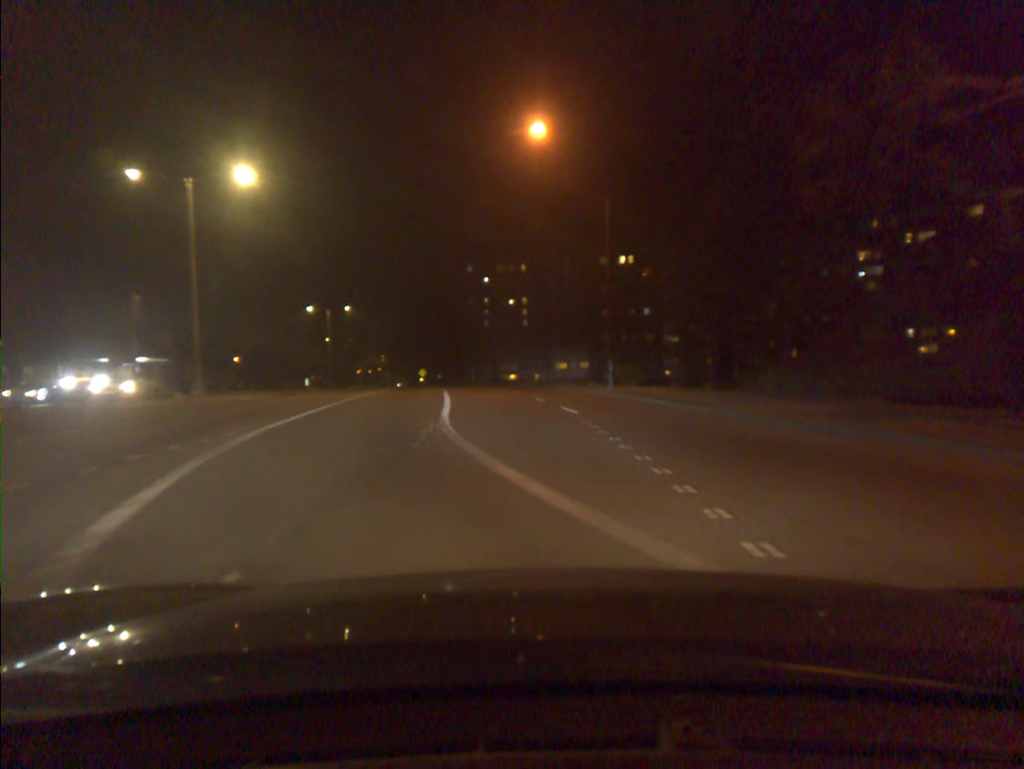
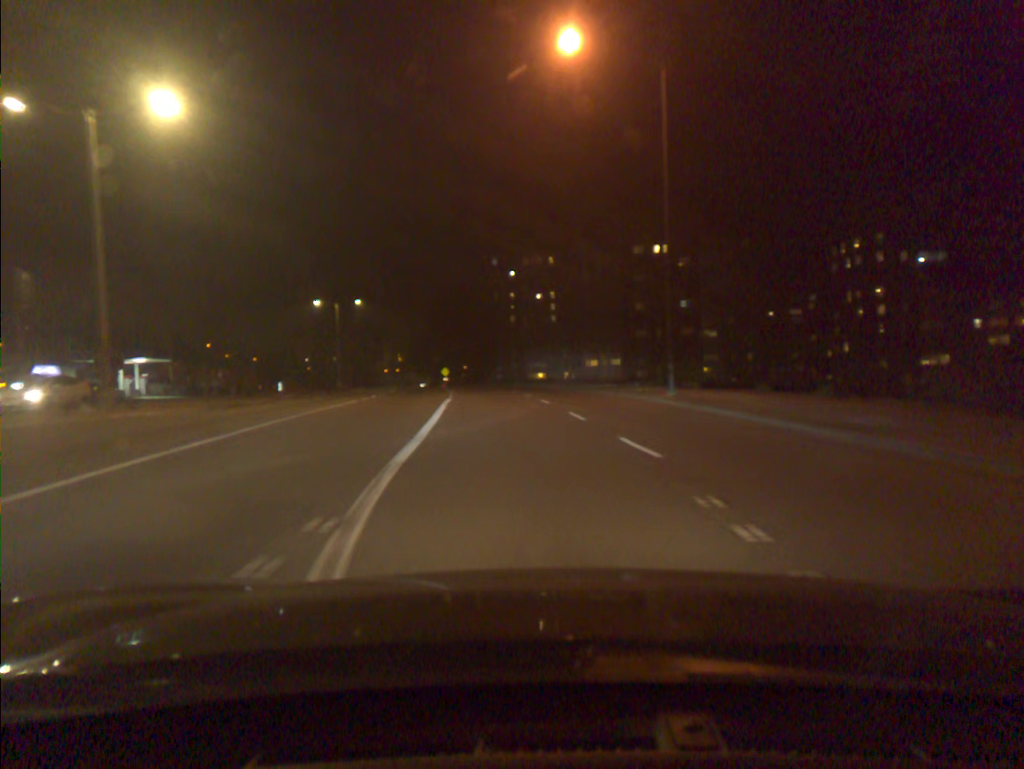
(-0.2, +9.1) m; -2°
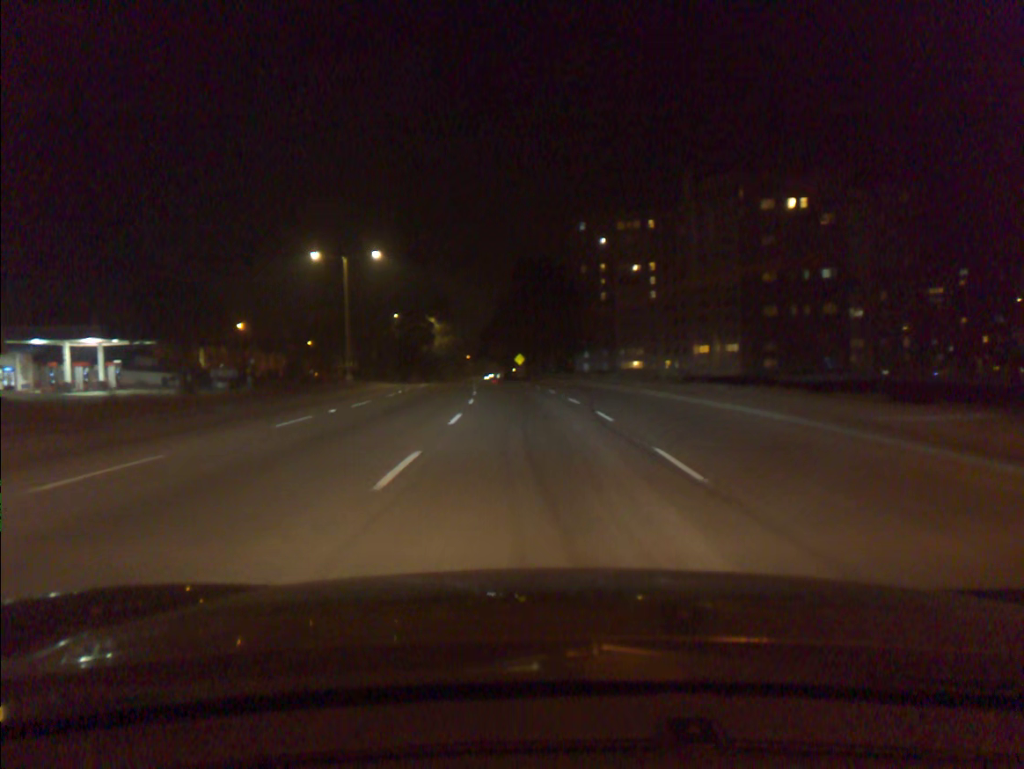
(-1.8, +29.9) m; -6°
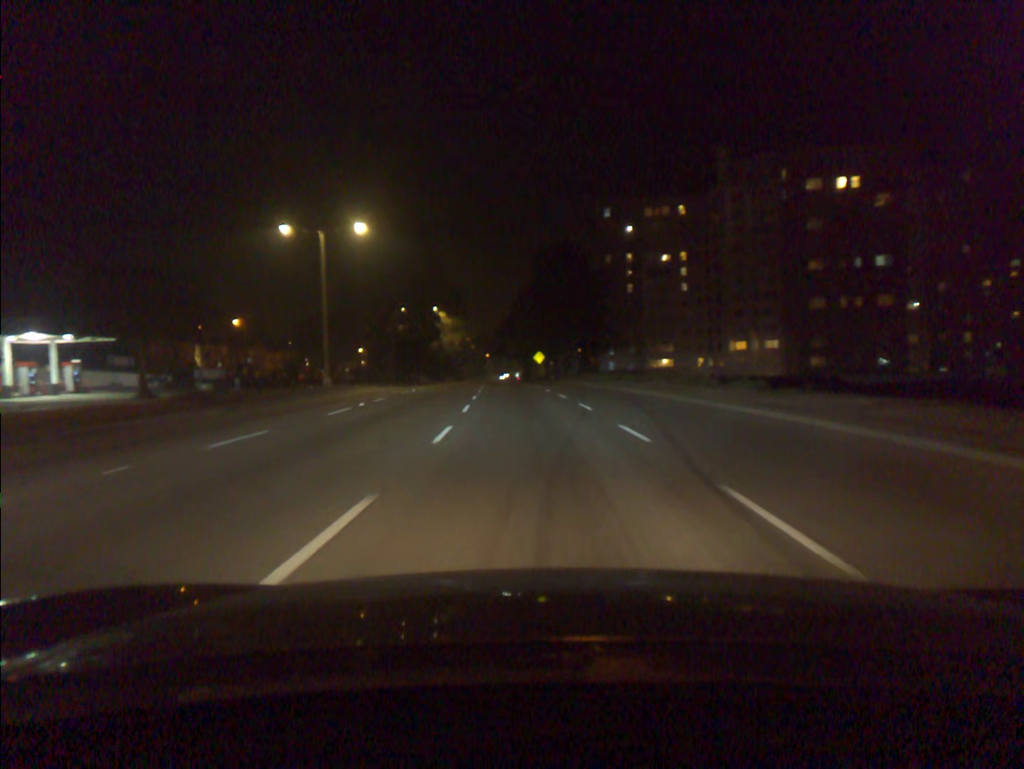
(-0.1, +11.0) m; -1°
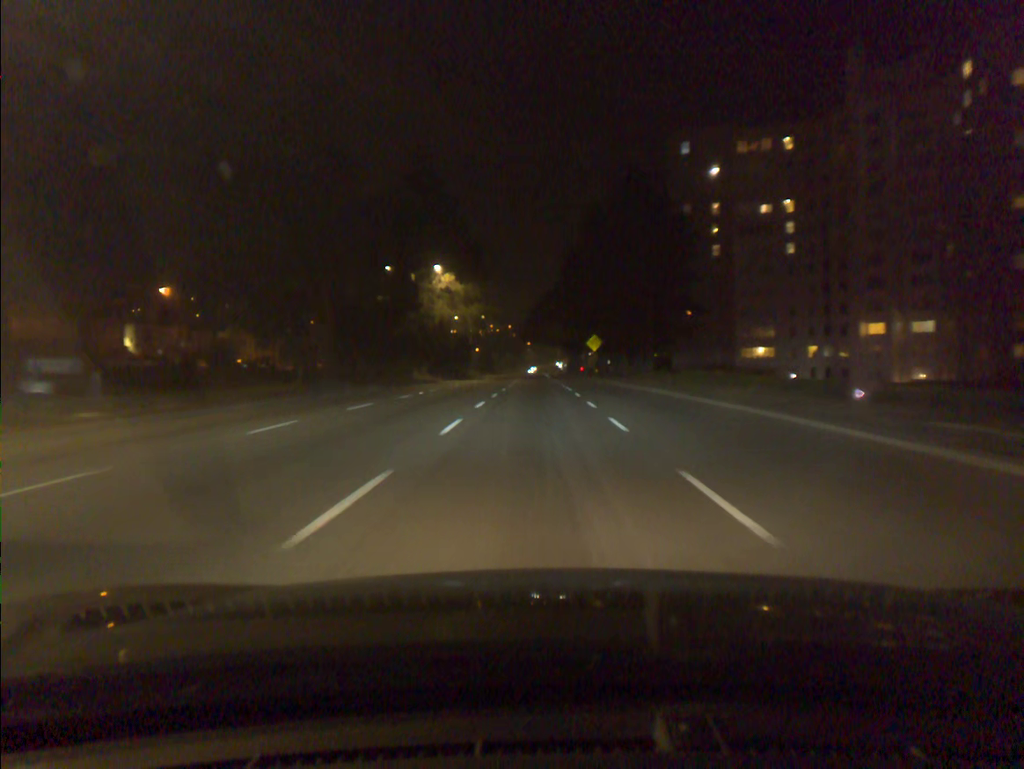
(-1.2, +35.6) m; -3°
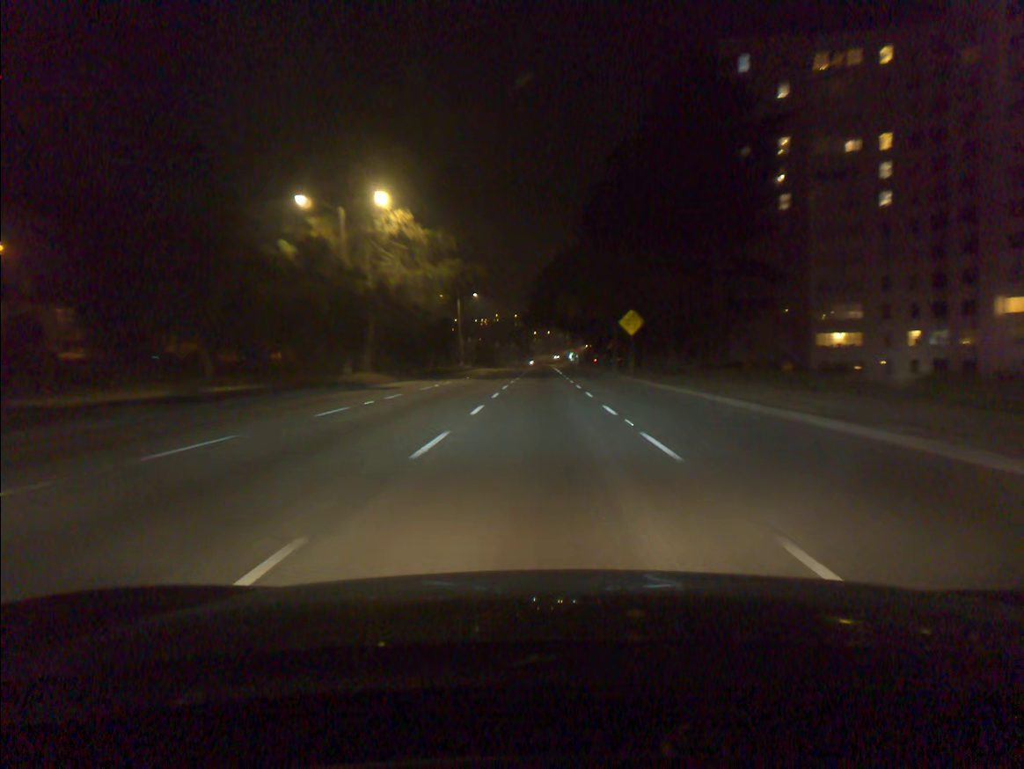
(-0.1, +25.9) m; 0°
